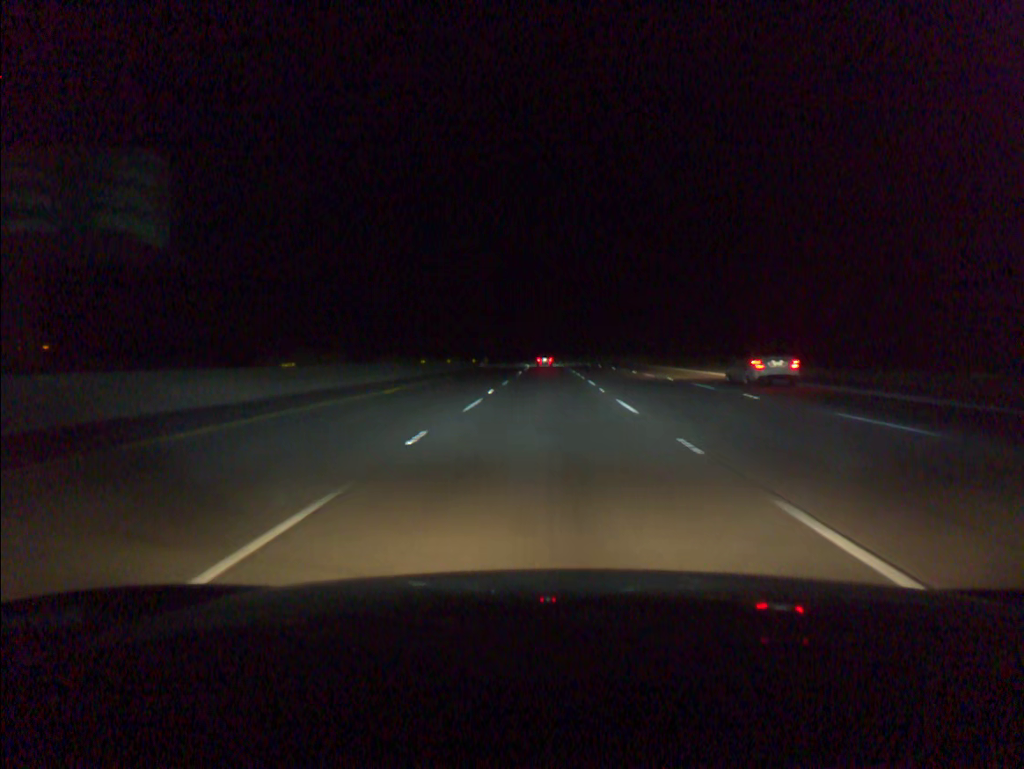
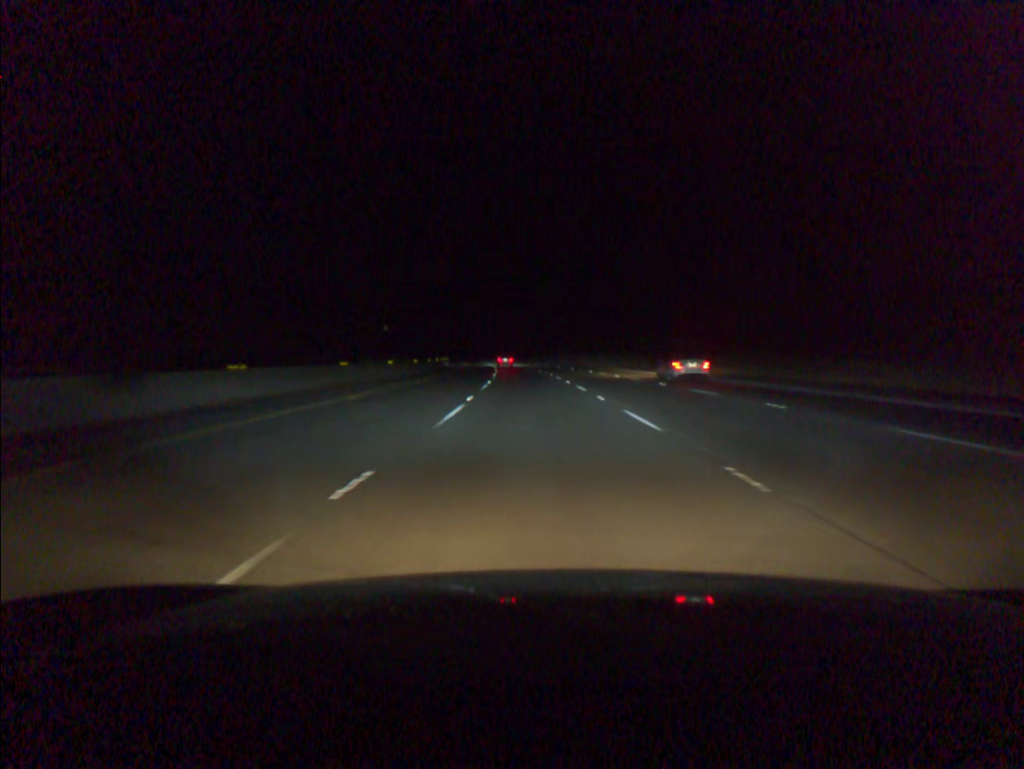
(+0.3, +91.2) m; 0°
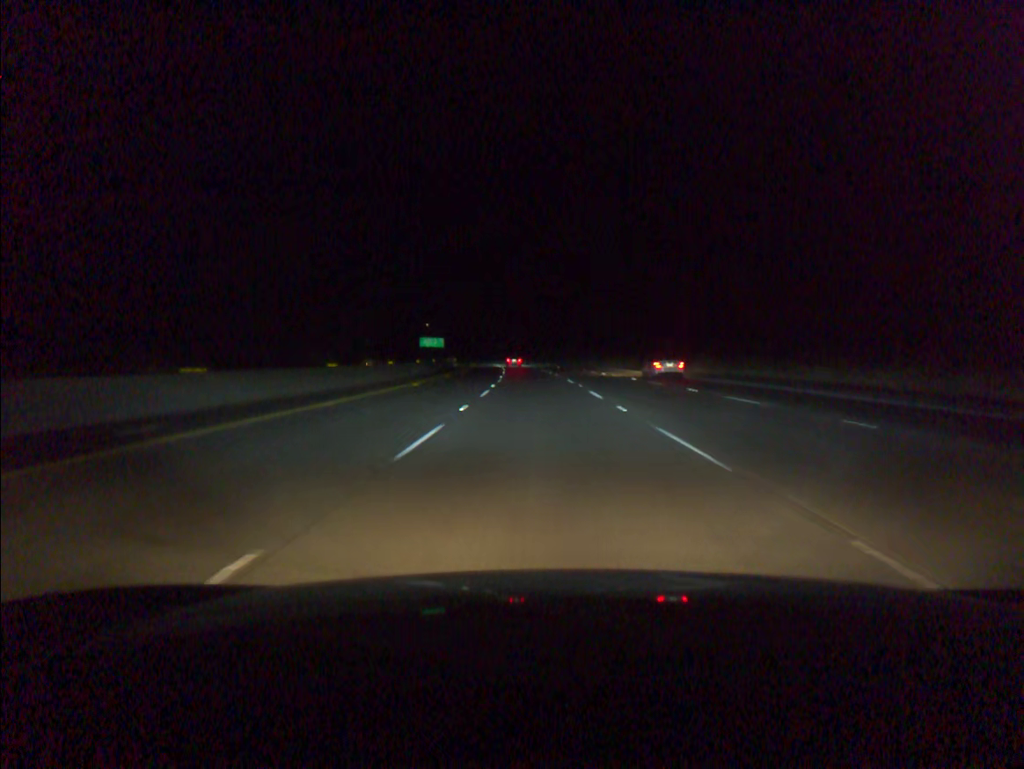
(-3.6, +91.2) m; -4°
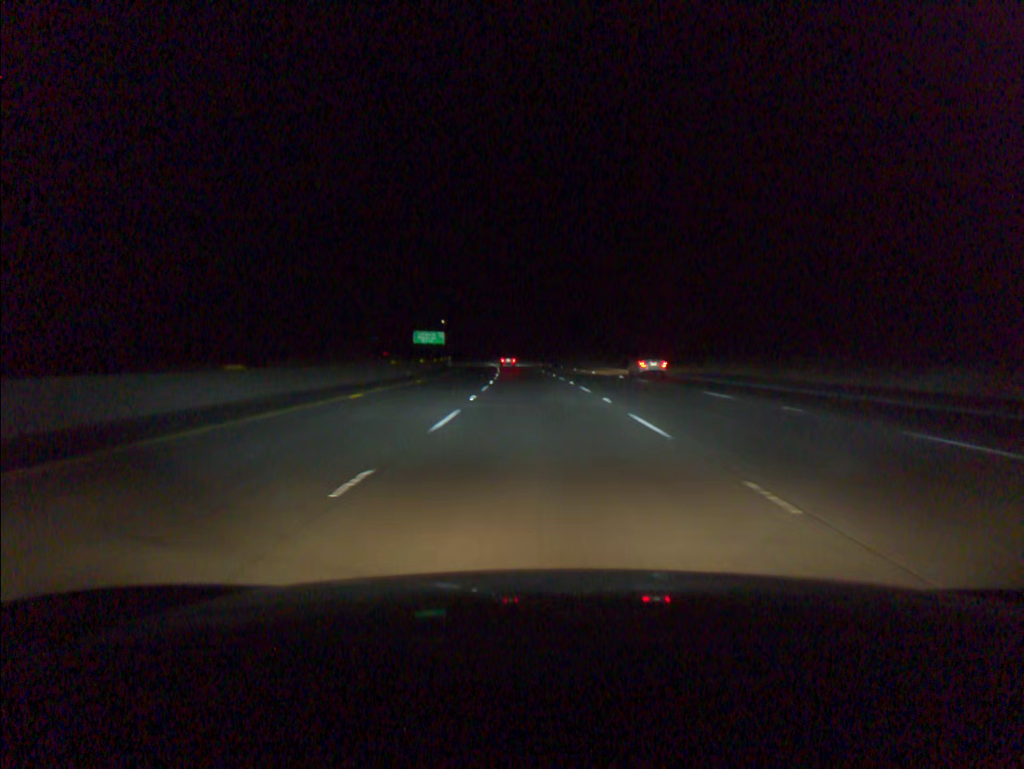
(-0.9, +54.9) m; -2°
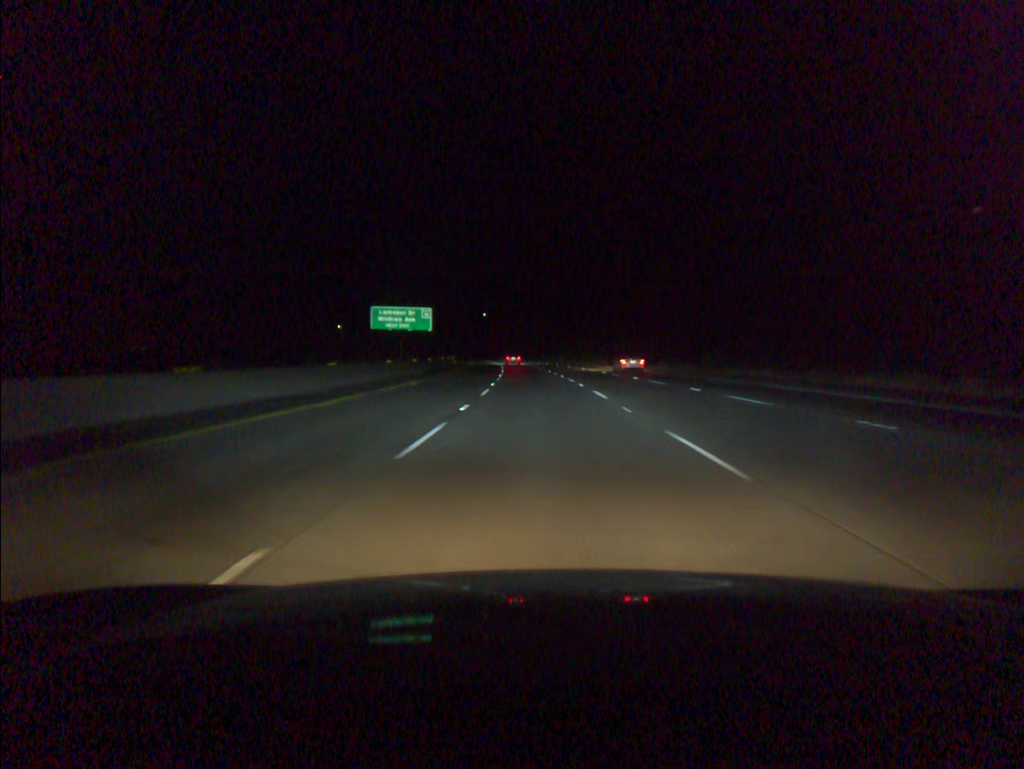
(-3.2, +91.3) m; -4°
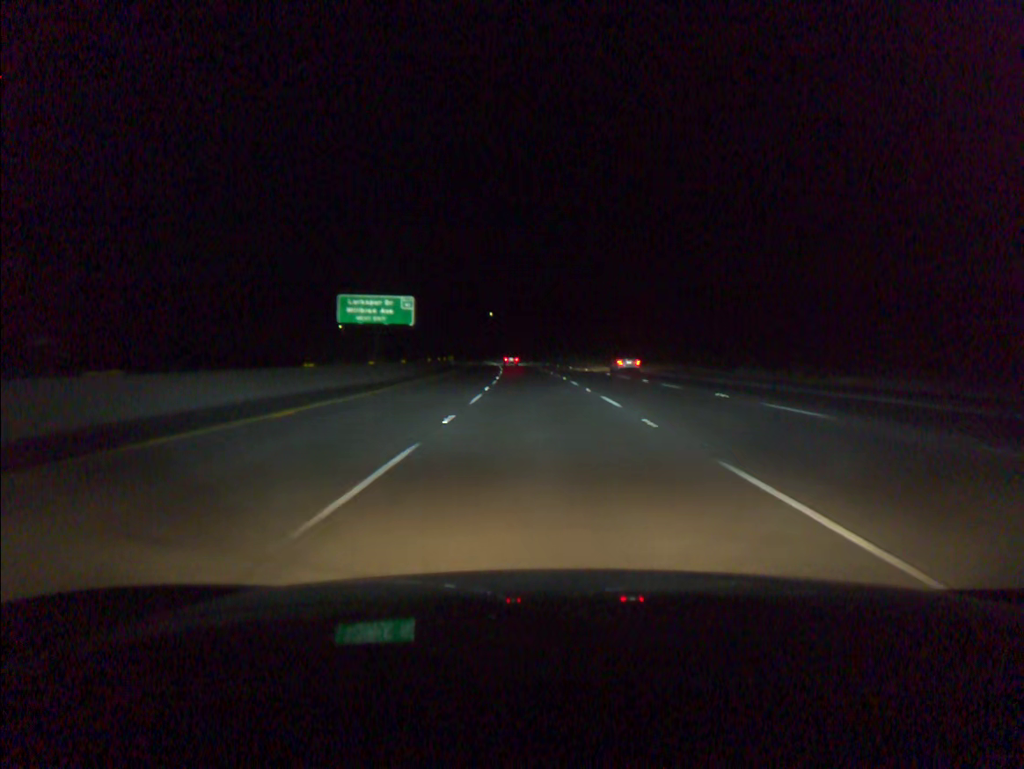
(-0.1, +18.3) m; -1°
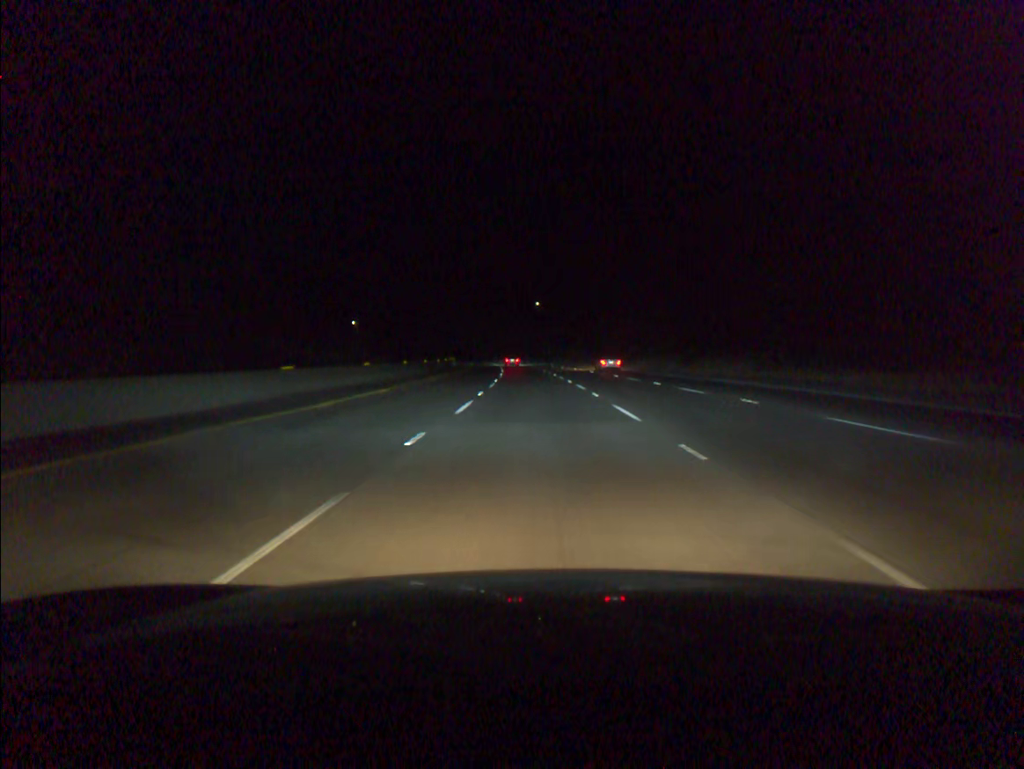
(-2.9, +91.1) m; -4°
